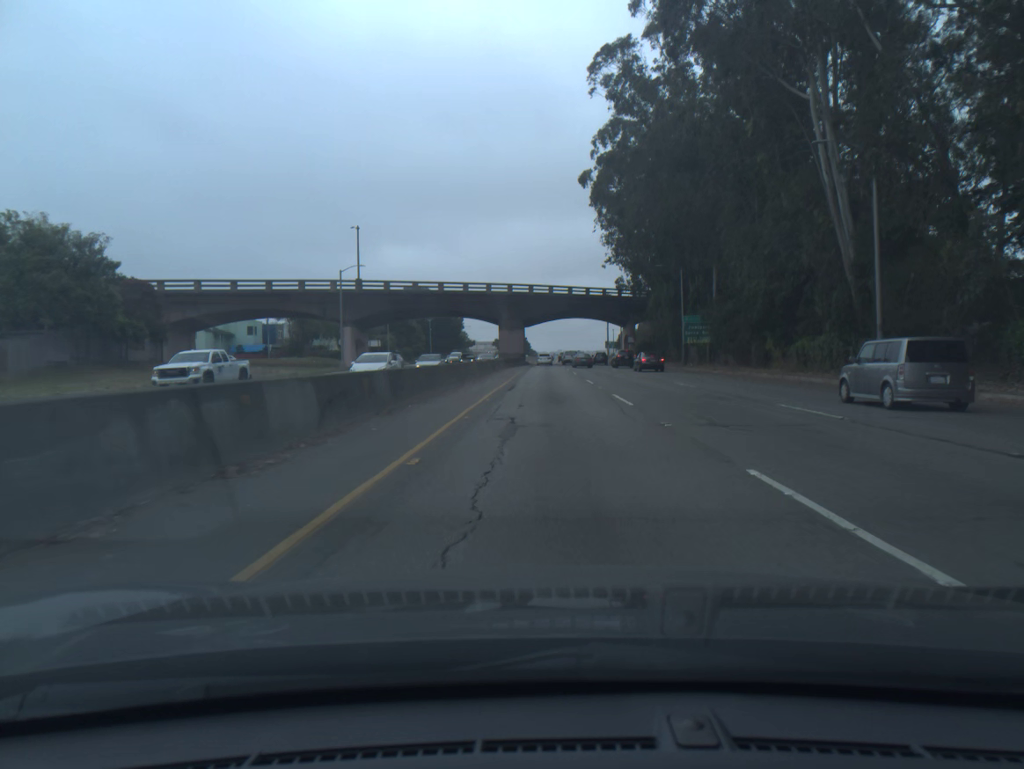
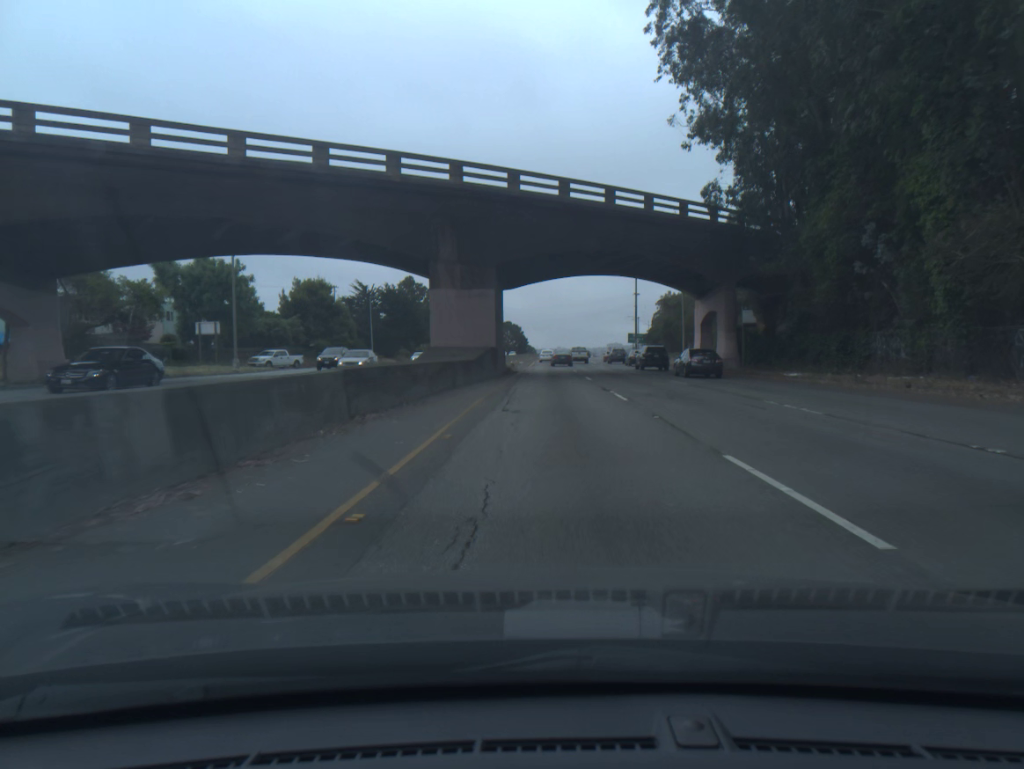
(-0.1, +57.8) m; 0°
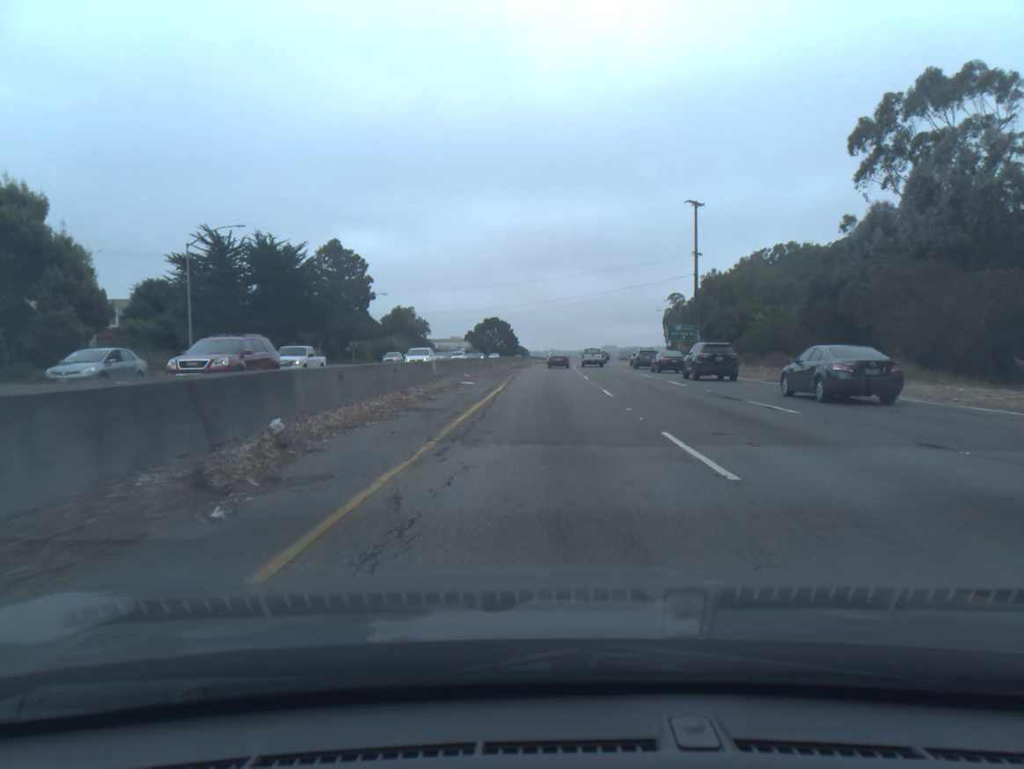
(+0.4, +56.7) m; +1°
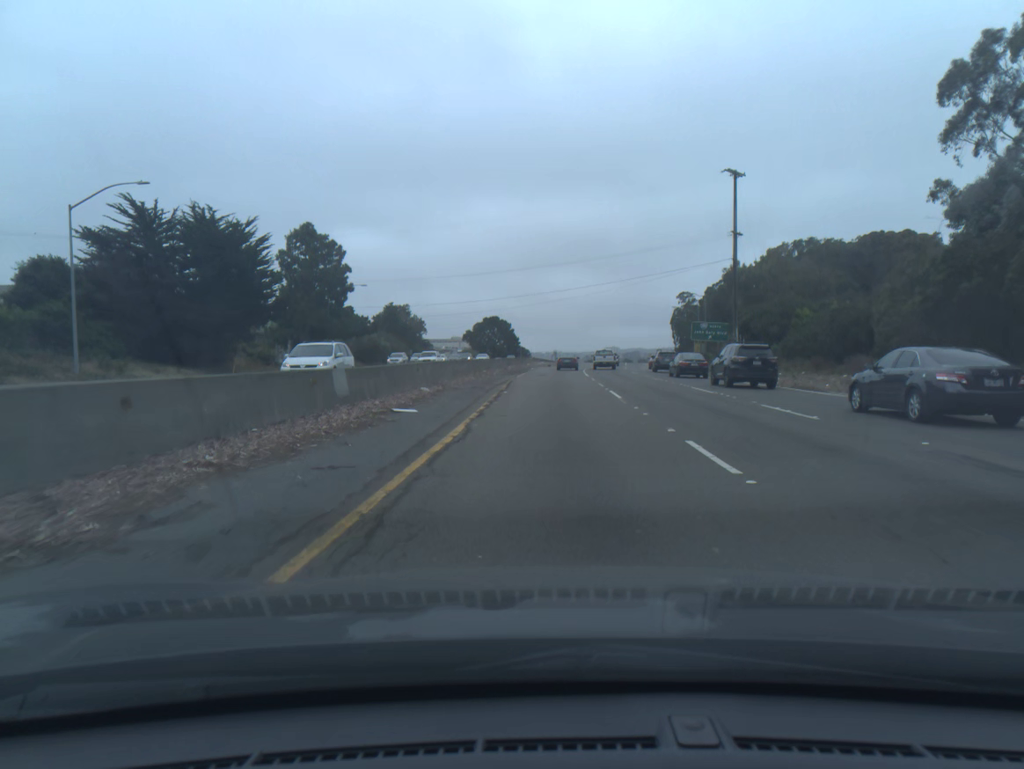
(0.0, +14.0) m; 0°
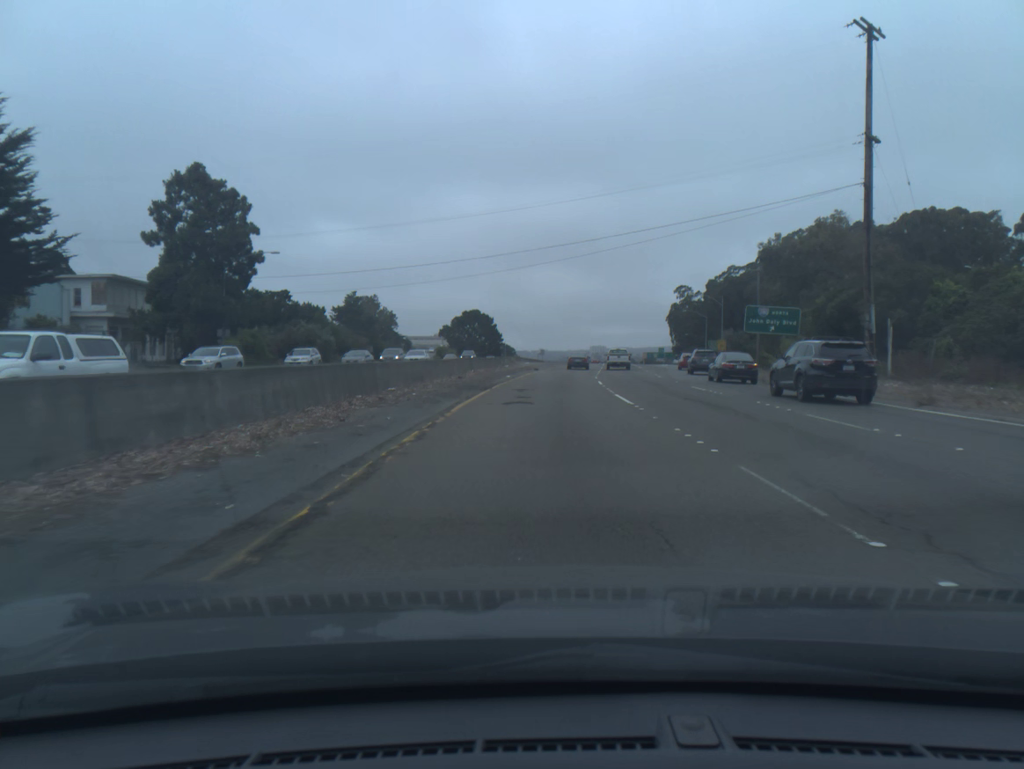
(+0.2, +27.9) m; +1°
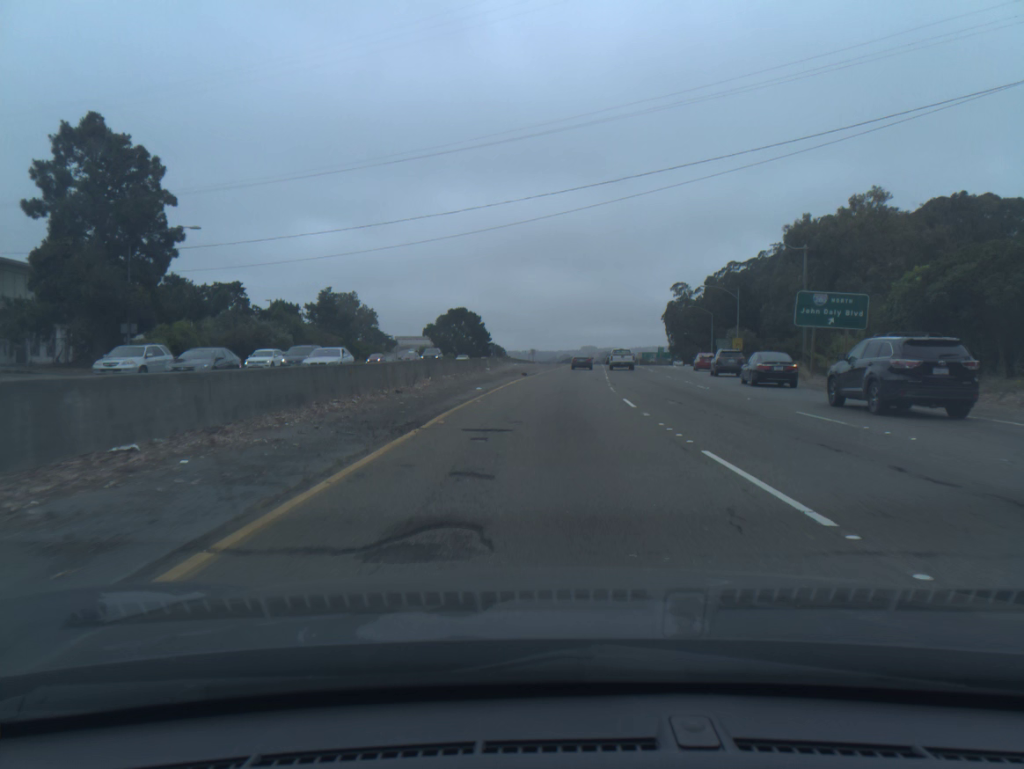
(+0.1, +13.9) m; +1°
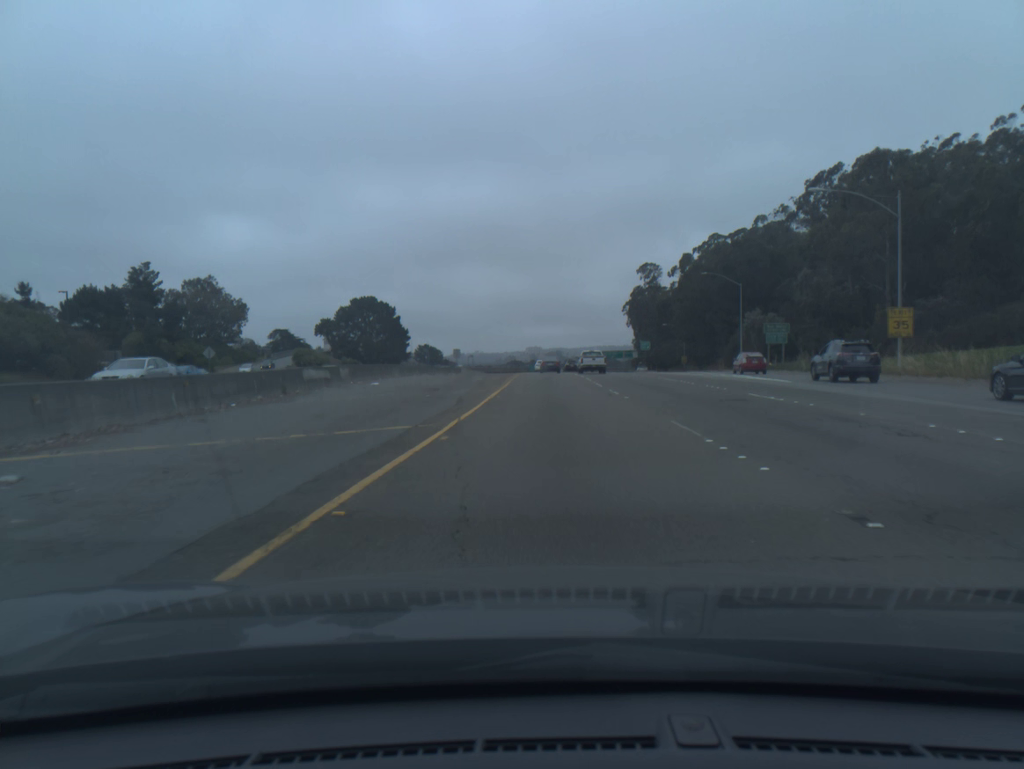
(+2.1, +55.8) m; +4°
